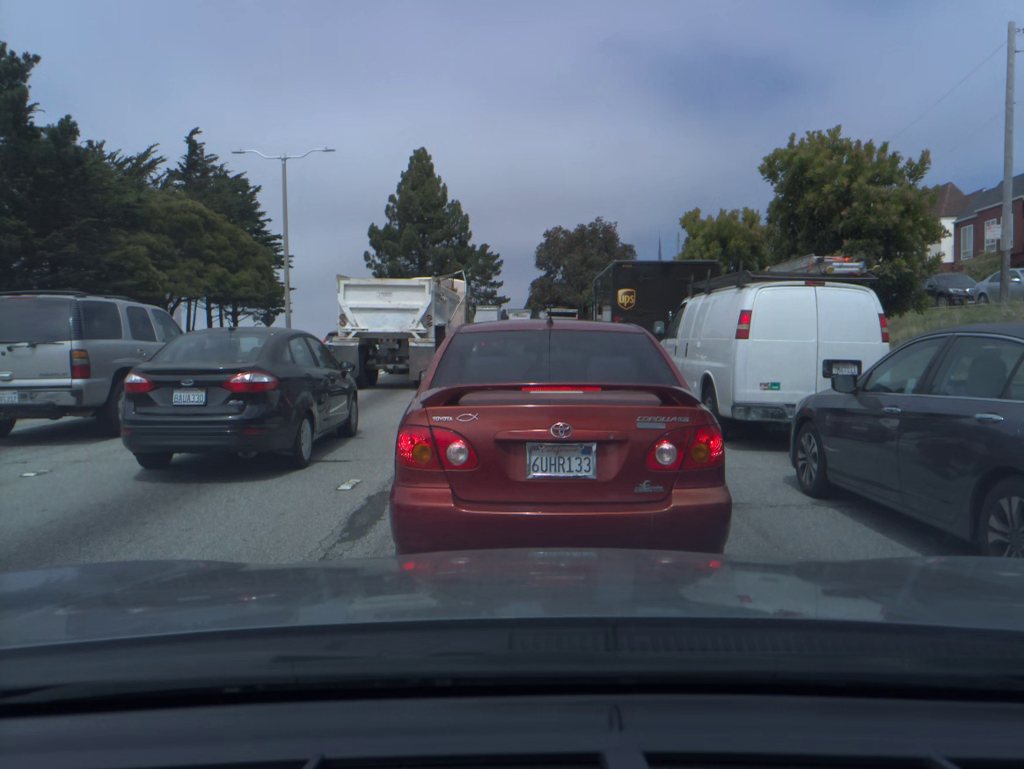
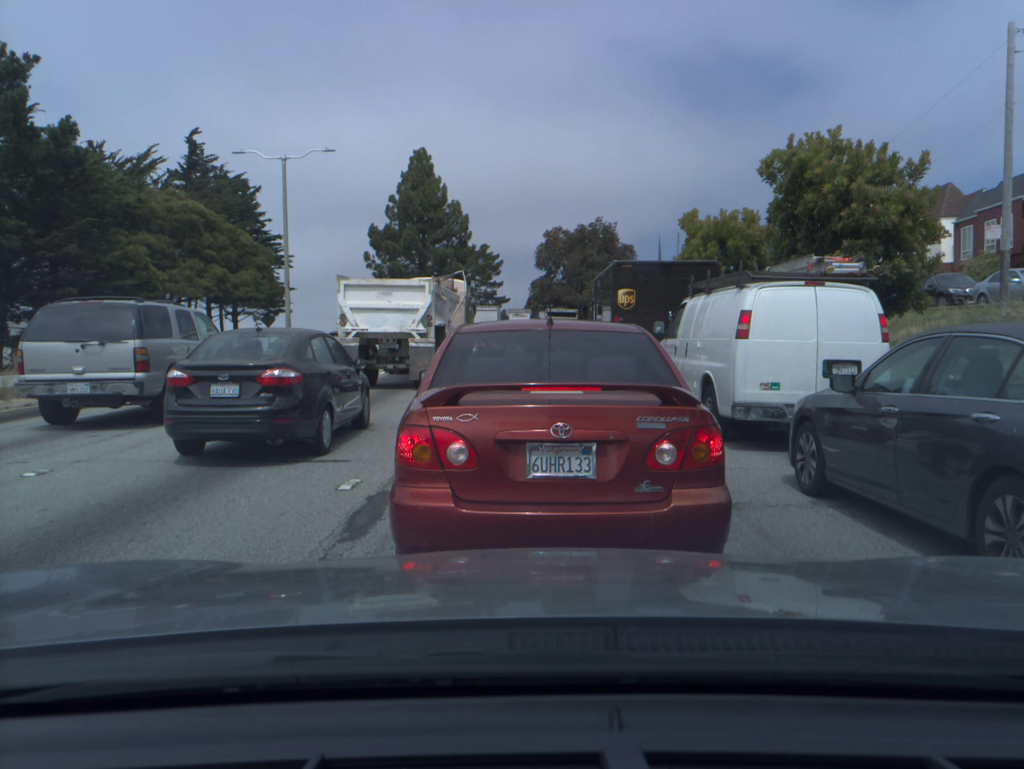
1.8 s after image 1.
(0.0, 0.0) m; 0°
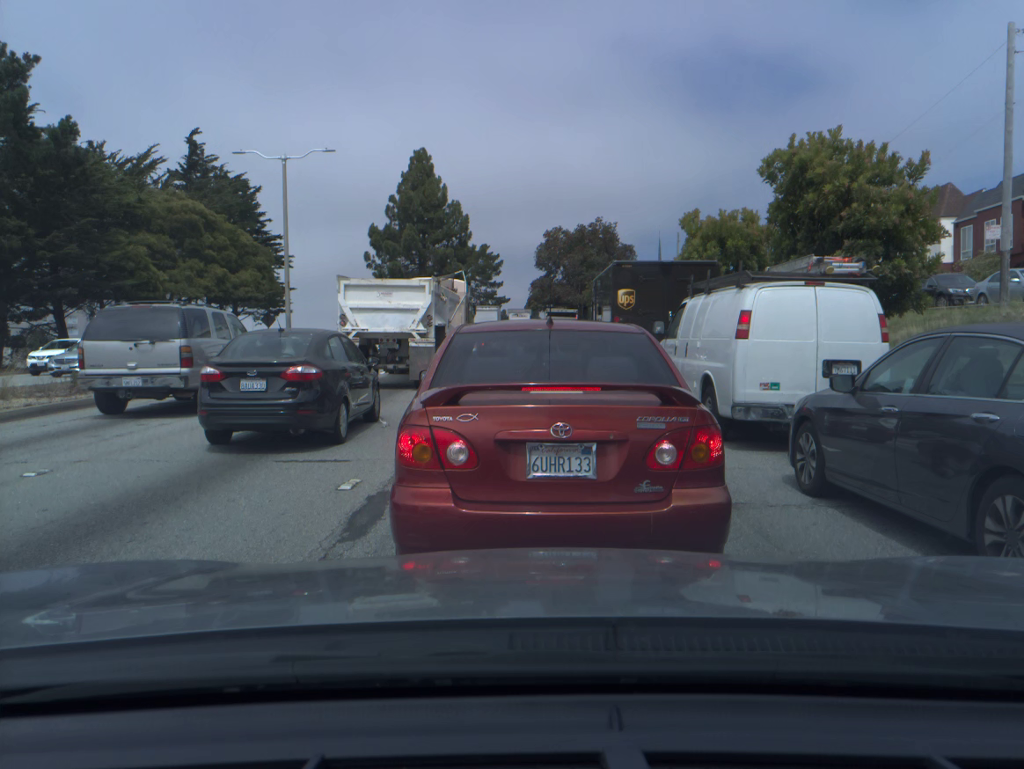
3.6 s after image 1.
(0.0, 0.0) m; 0°
